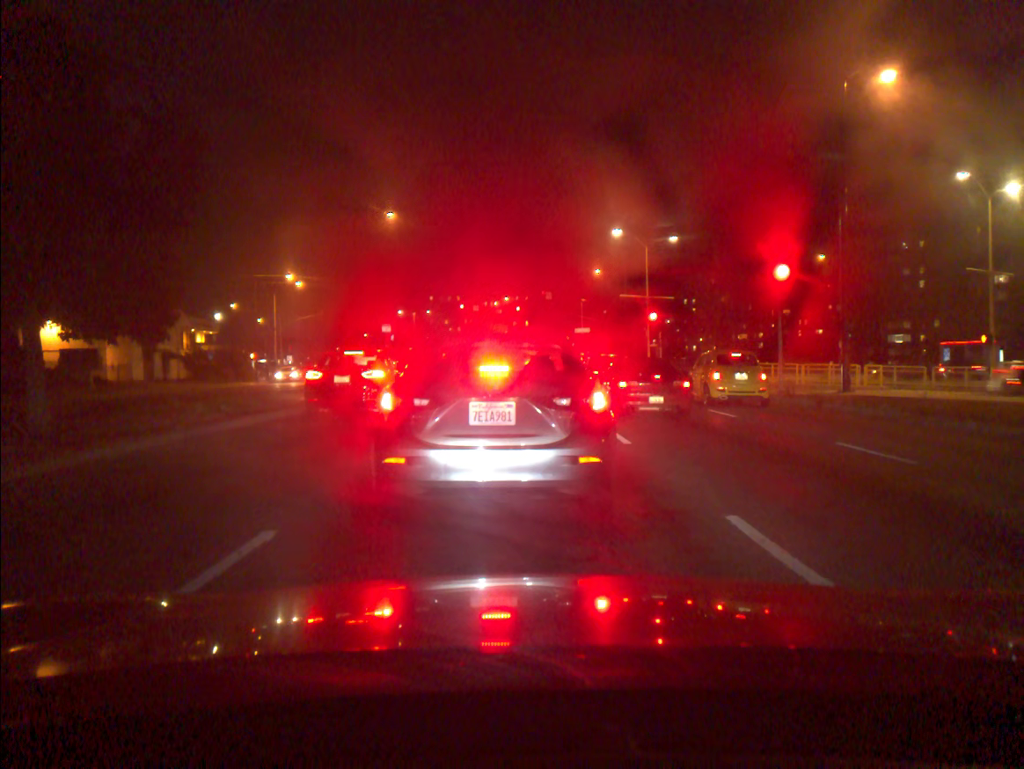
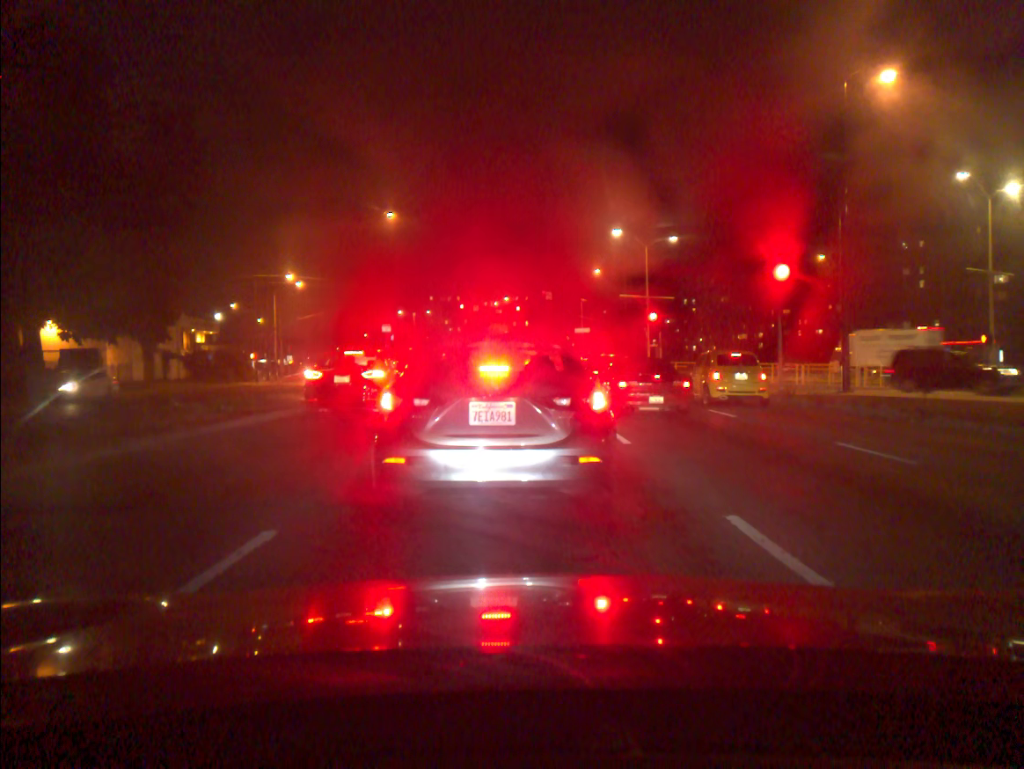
(0.0, 0.0) m; 0°
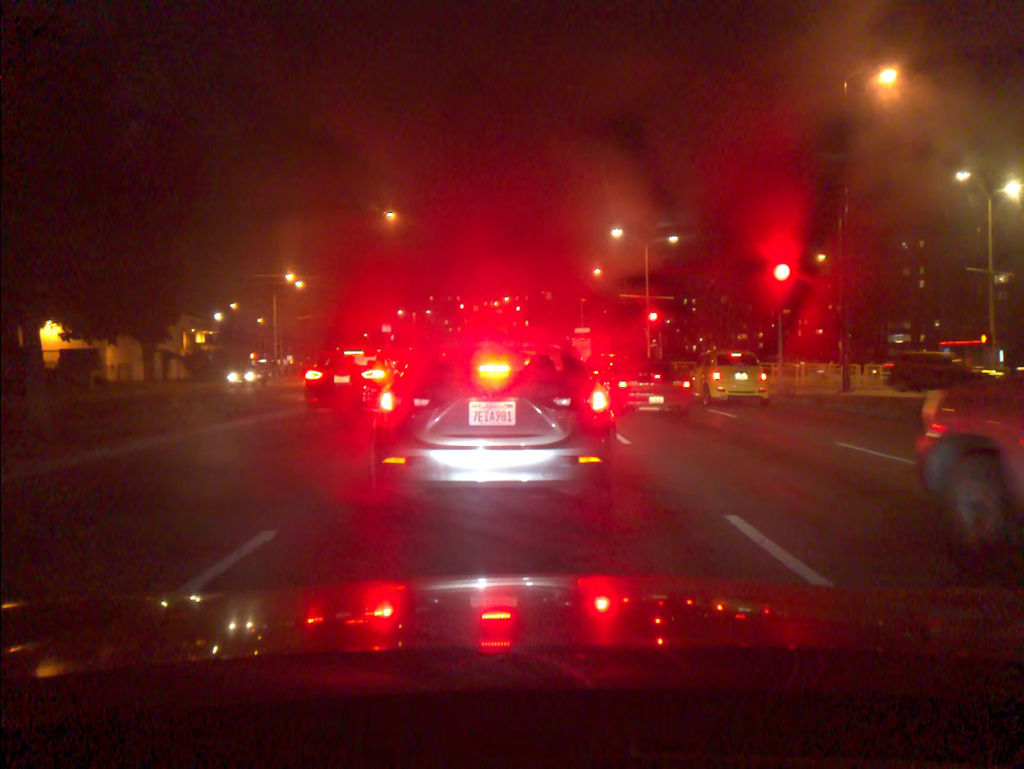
(0.0, 0.0) m; 0°
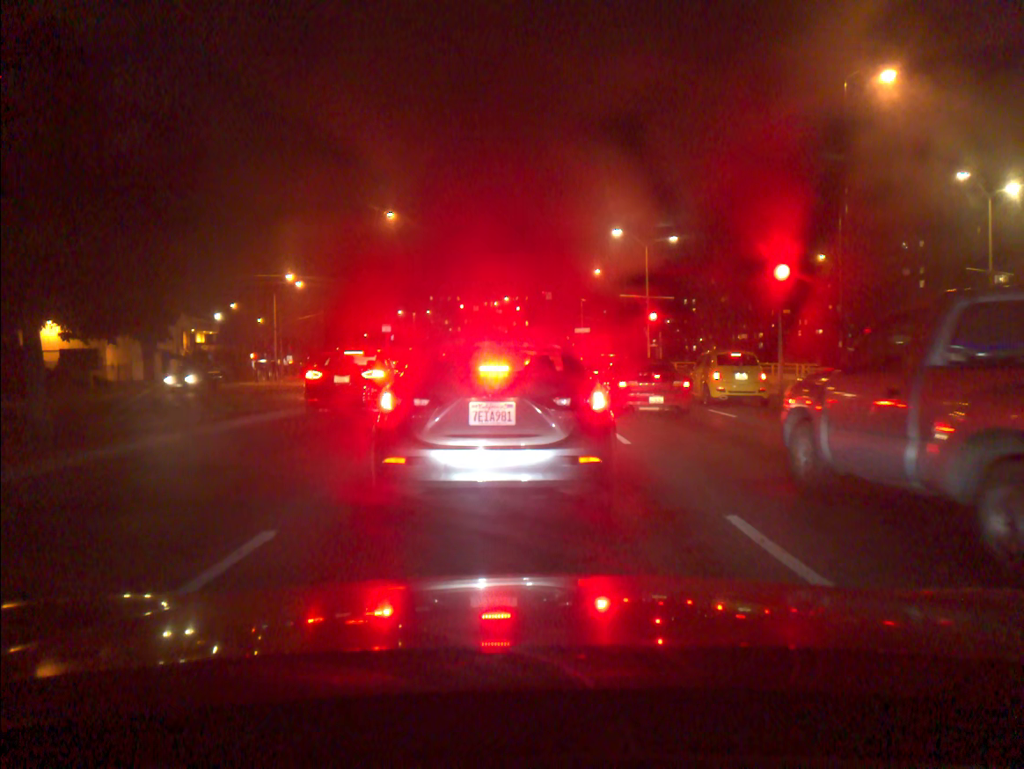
(0.0, 0.0) m; 0°
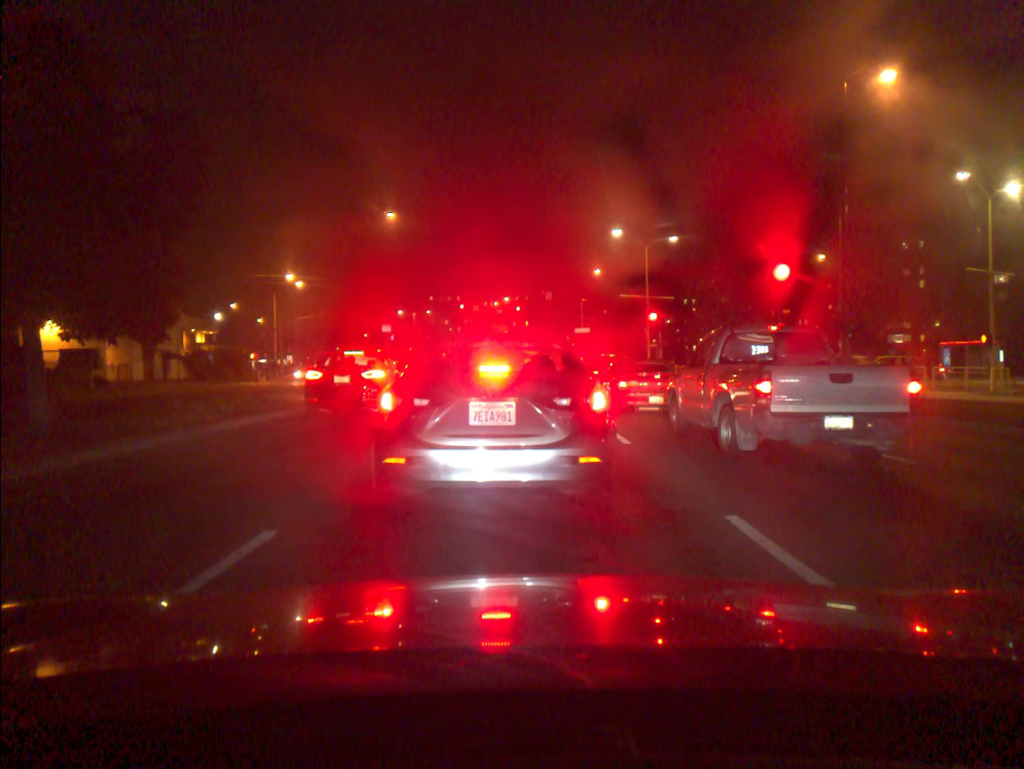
(0.0, 0.0) m; 0°
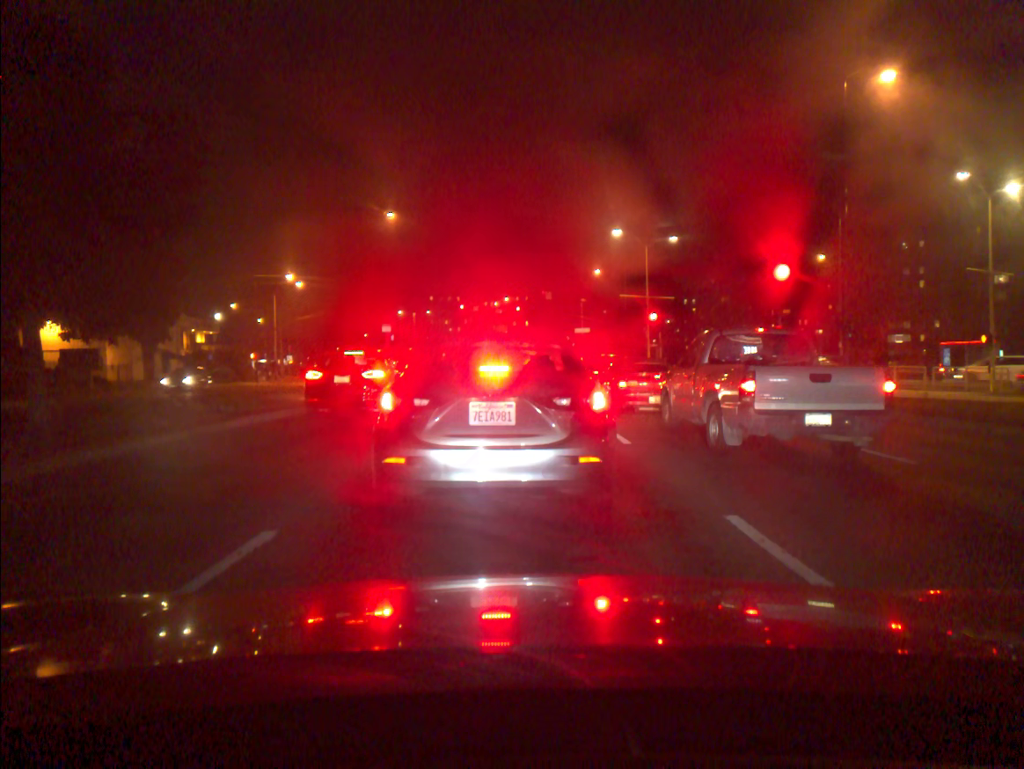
(0.0, 0.0) m; 0°
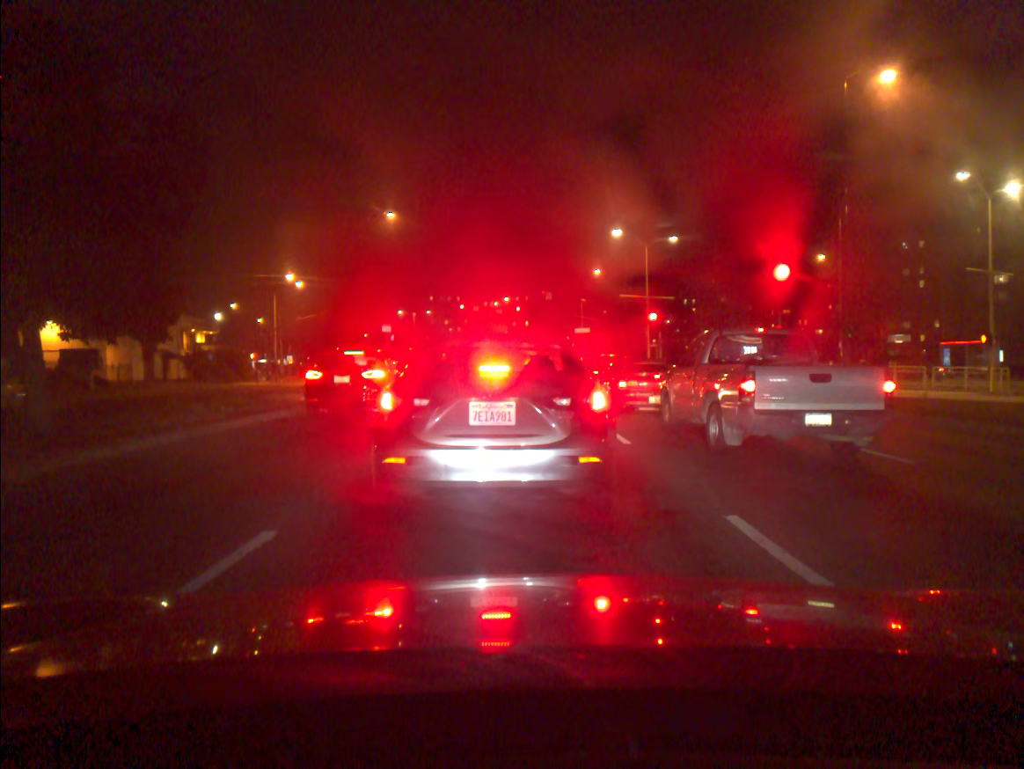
(0.0, 0.0) m; 0°
